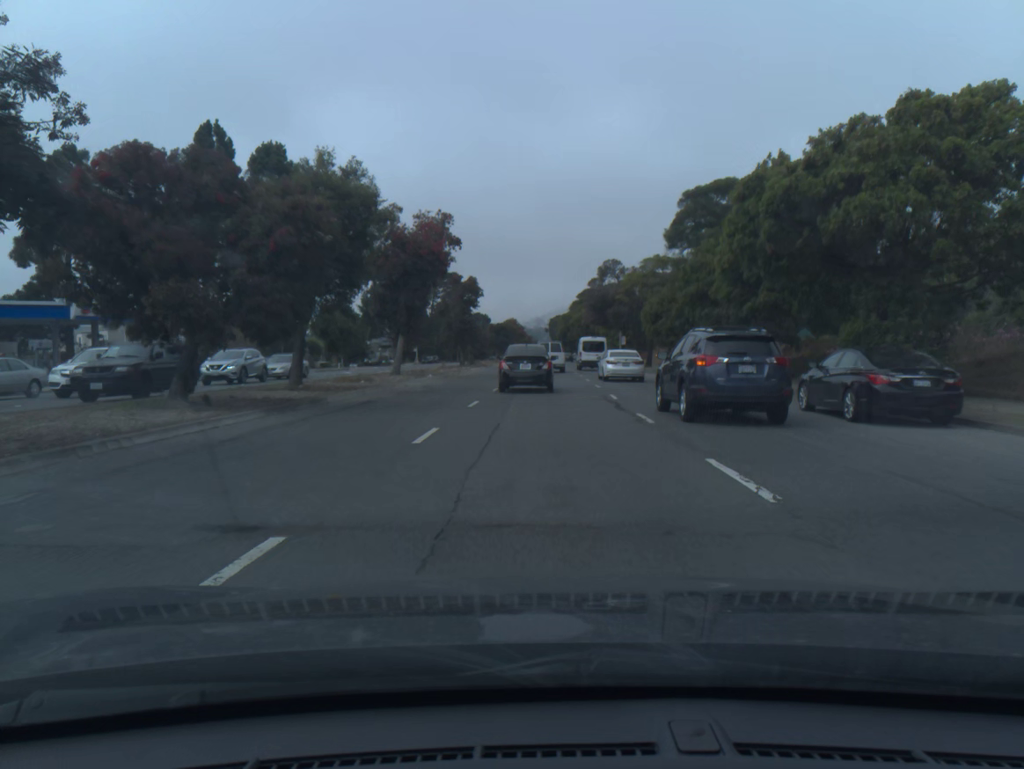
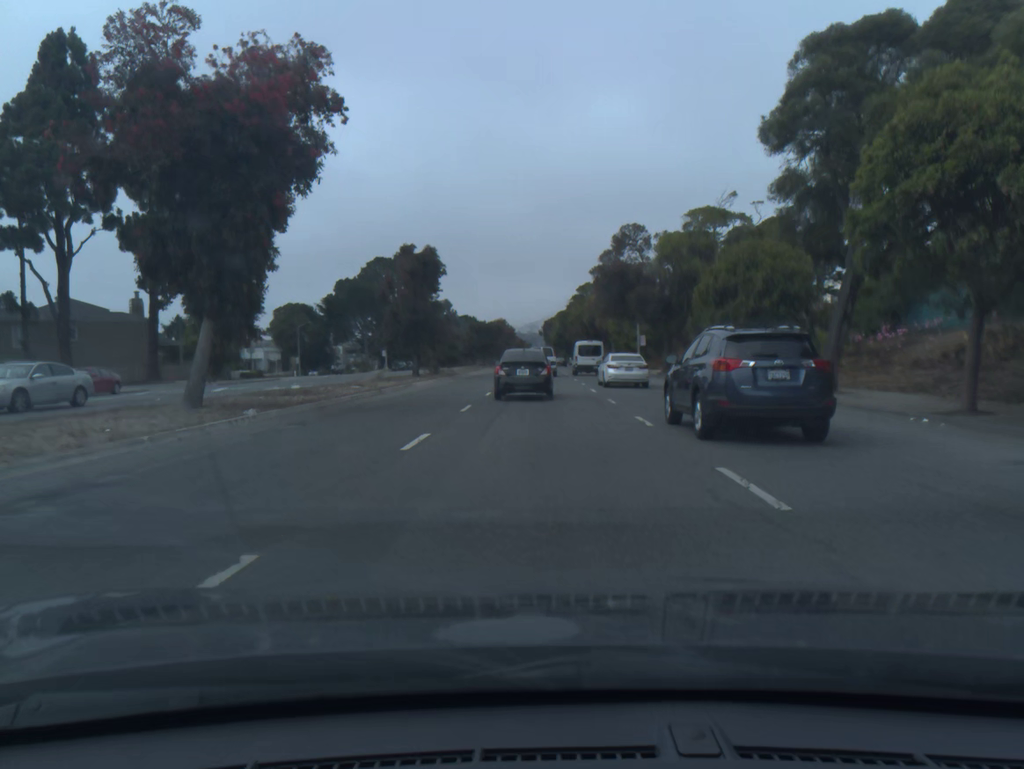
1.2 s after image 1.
(+0.2, +22.5) m; 0°
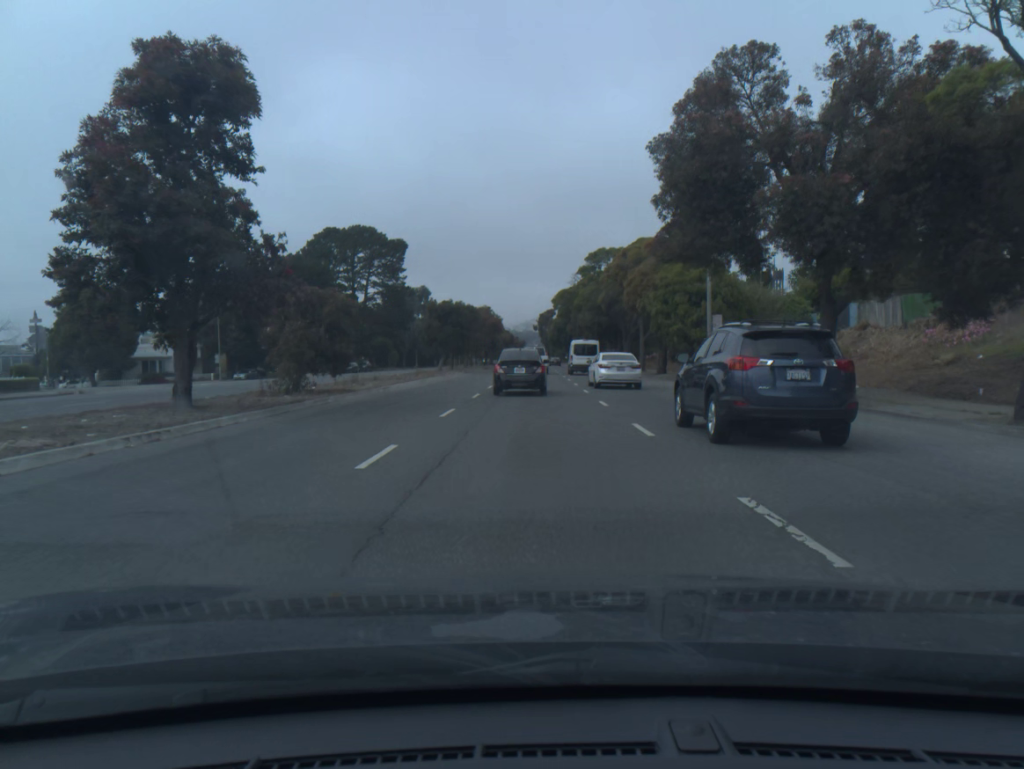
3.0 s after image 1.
(+0.2, +30.7) m; +1°
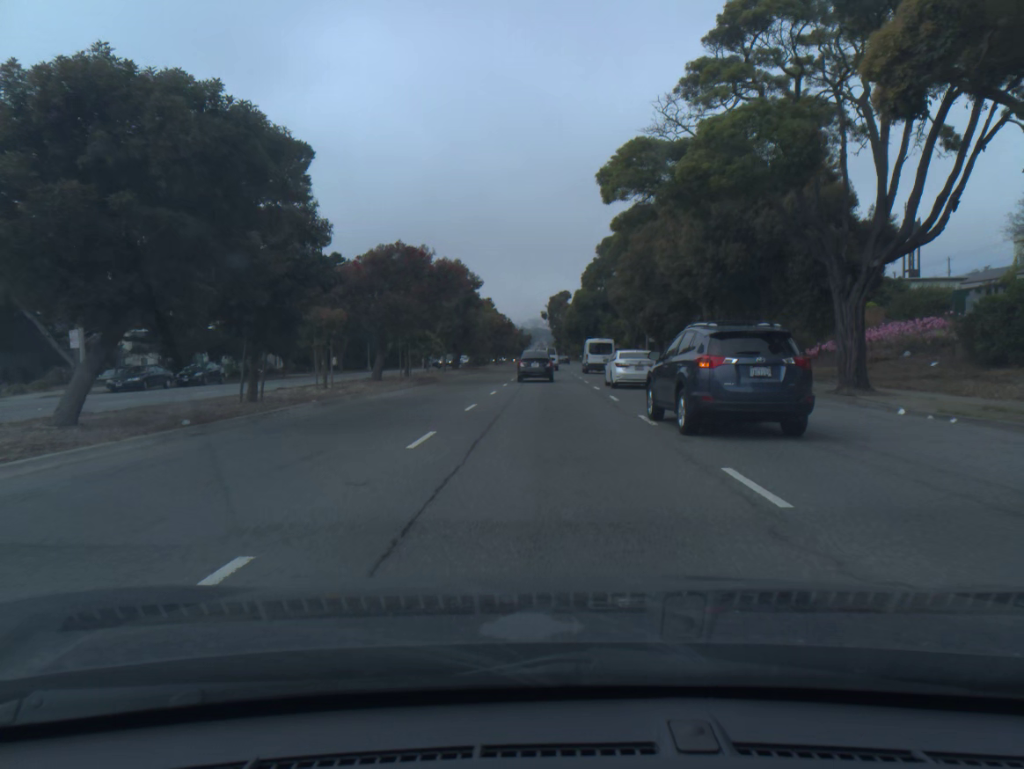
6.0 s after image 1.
(-0.4, +50.1) m; -1°
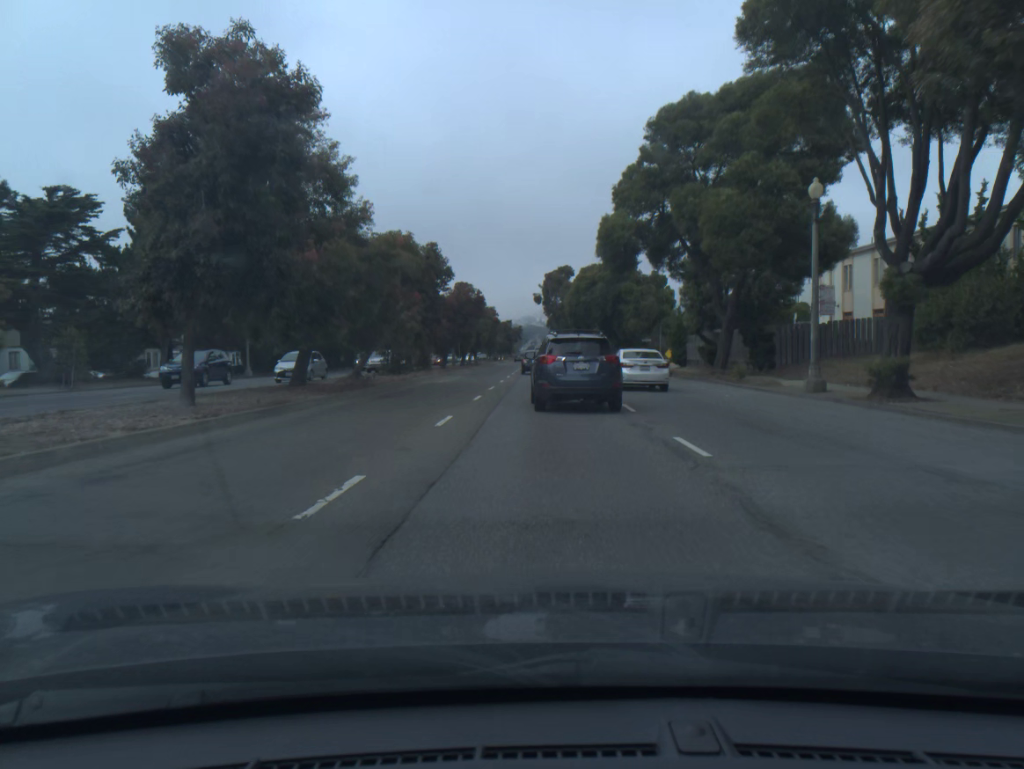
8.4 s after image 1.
(+0.3, +41.5) m; 0°
